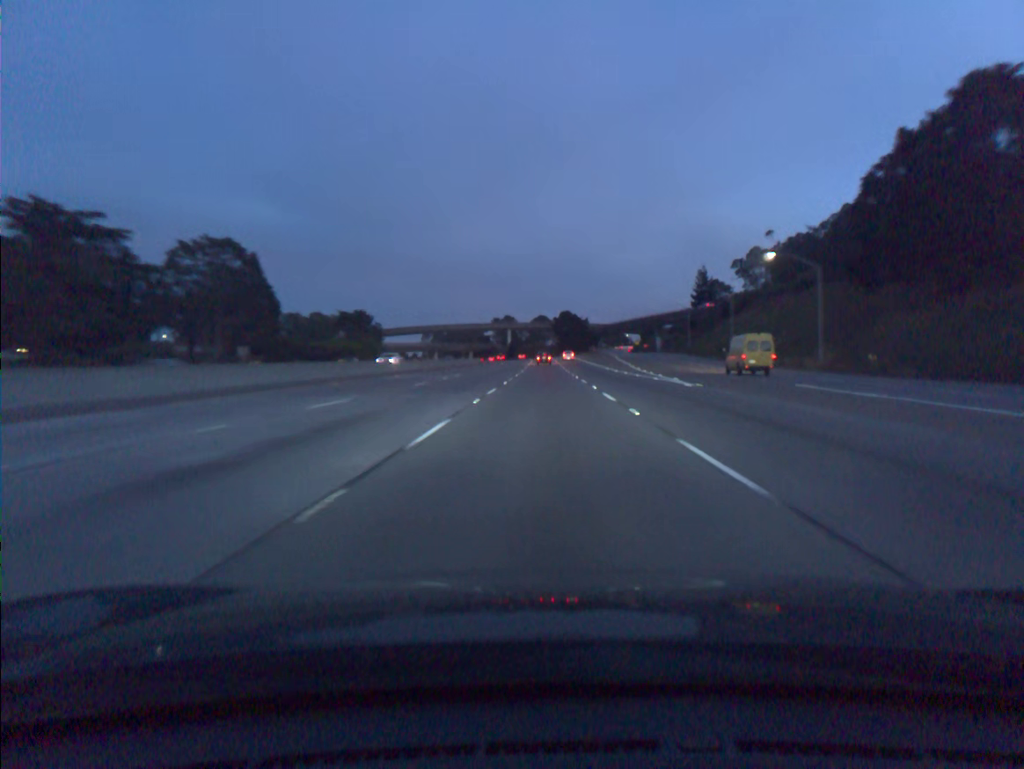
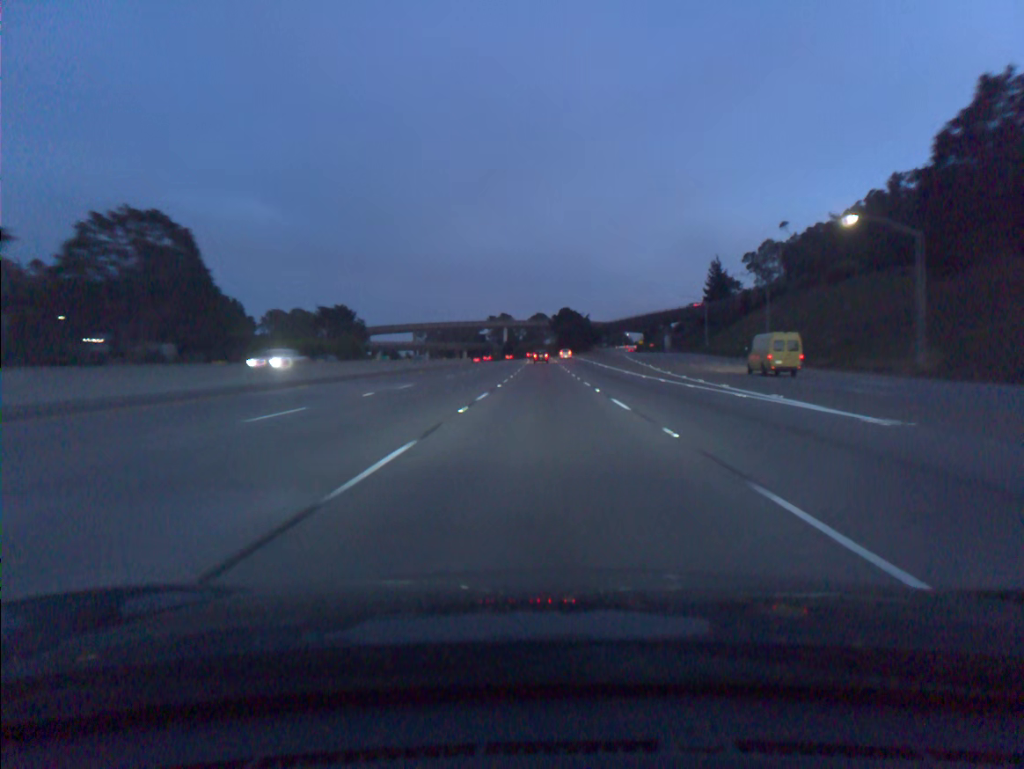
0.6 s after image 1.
(0.0, +18.3) m; 0°
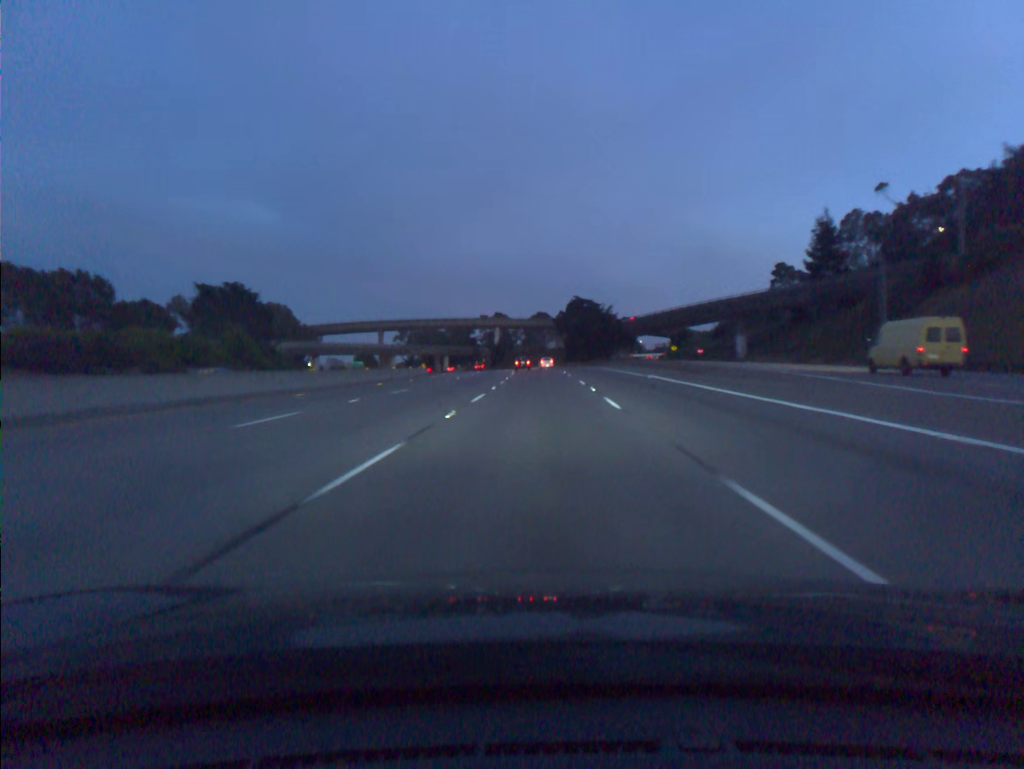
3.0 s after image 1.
(+0.1, +73.2) m; 0°
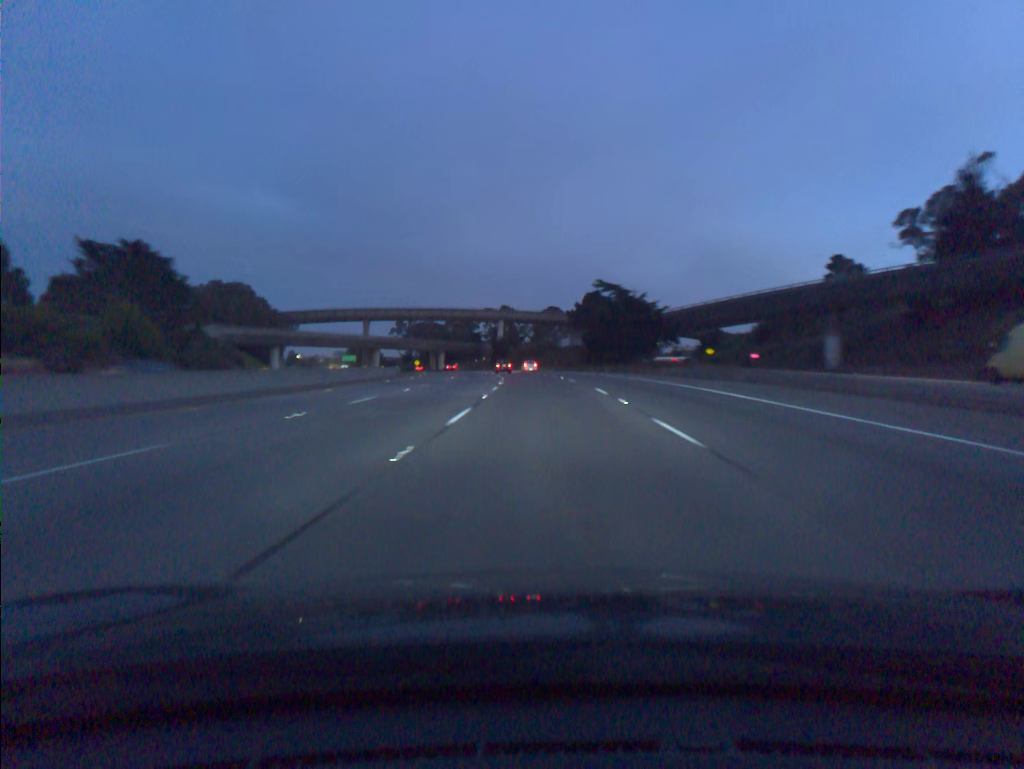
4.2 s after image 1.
(-0.2, +36.4) m; -1°
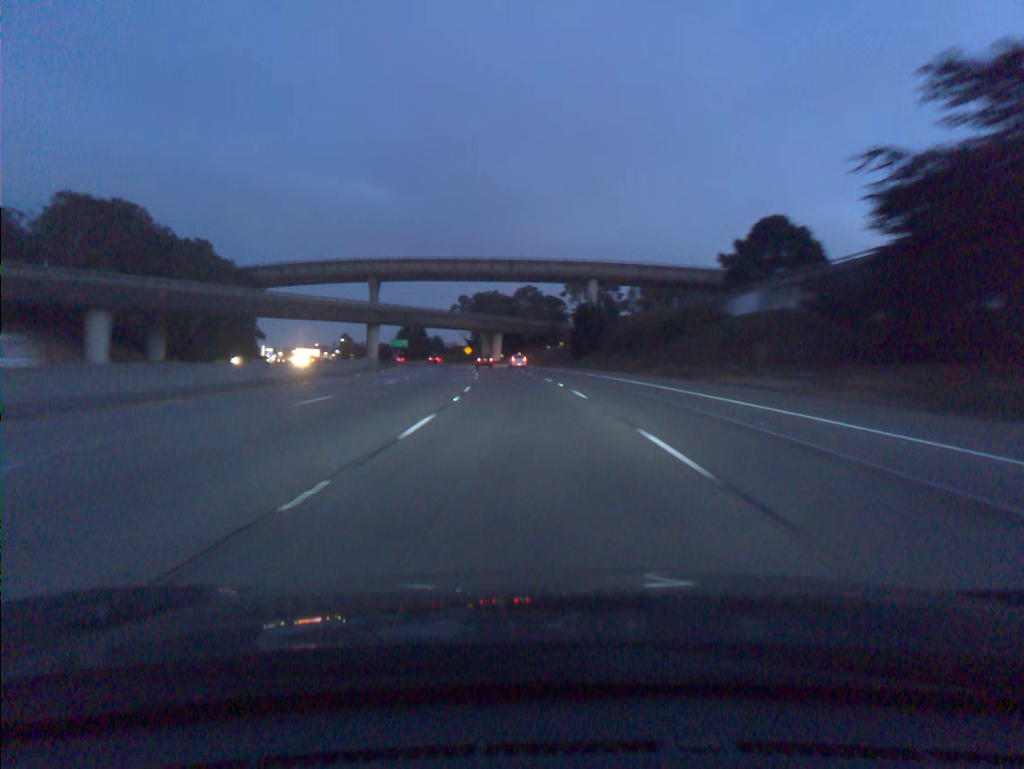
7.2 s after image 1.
(-3.9, +90.4) m; -7°
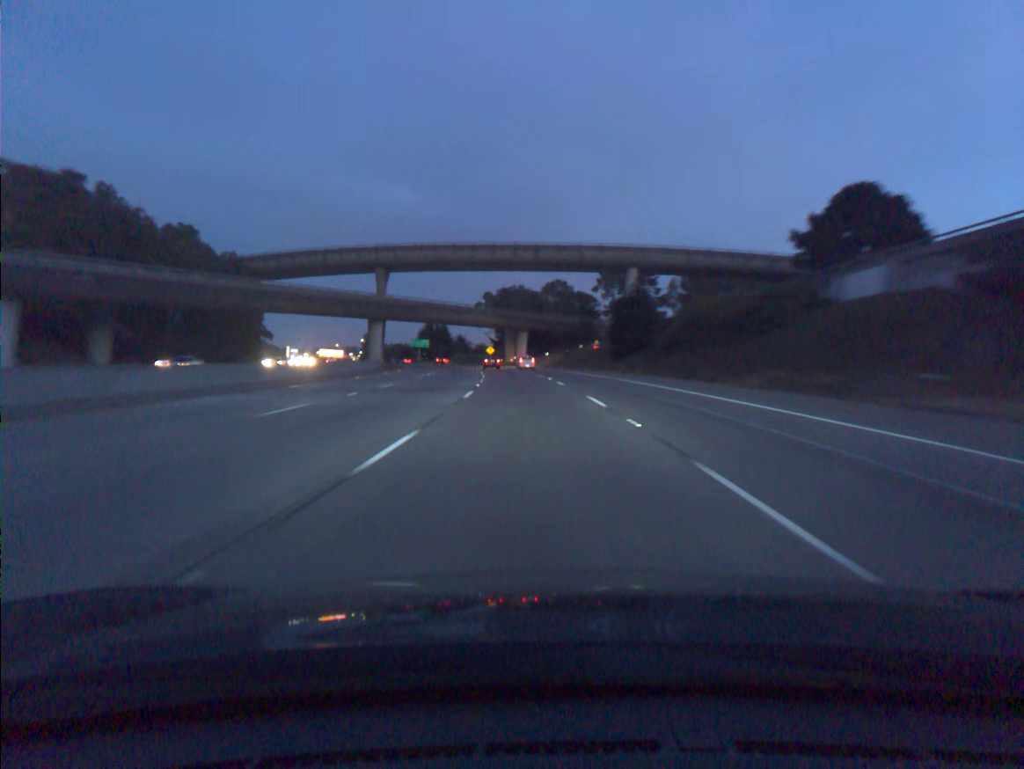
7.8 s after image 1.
(-0.3, +18.0) m; -2°
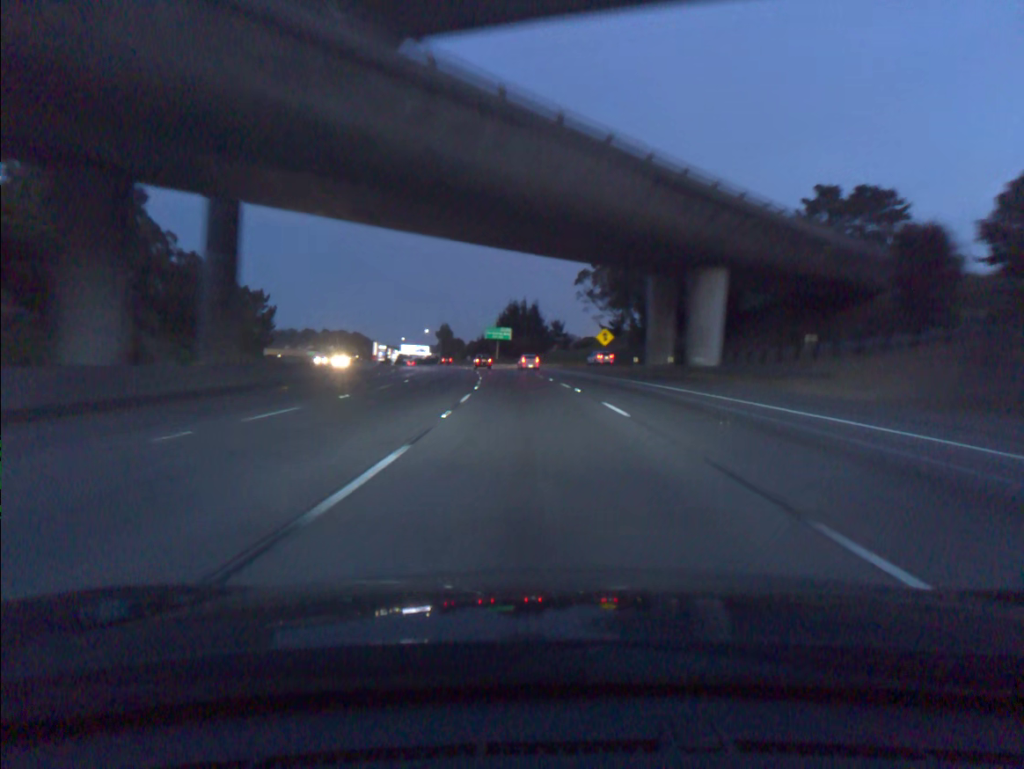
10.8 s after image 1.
(-6.3, +89.8) m; -8°
